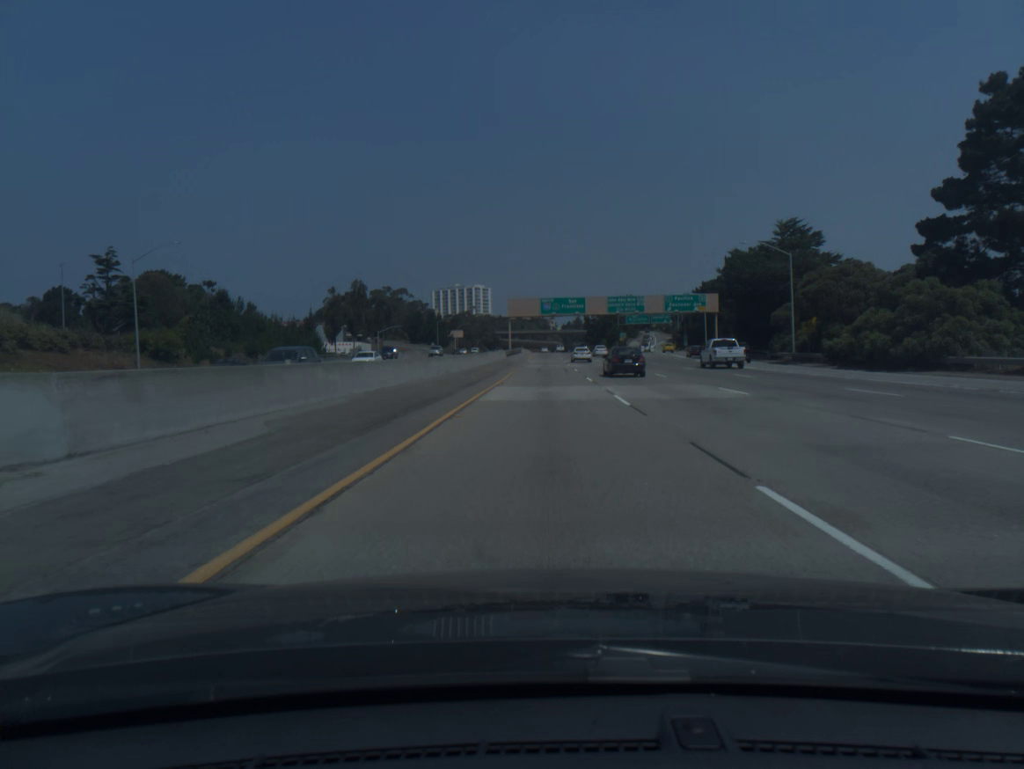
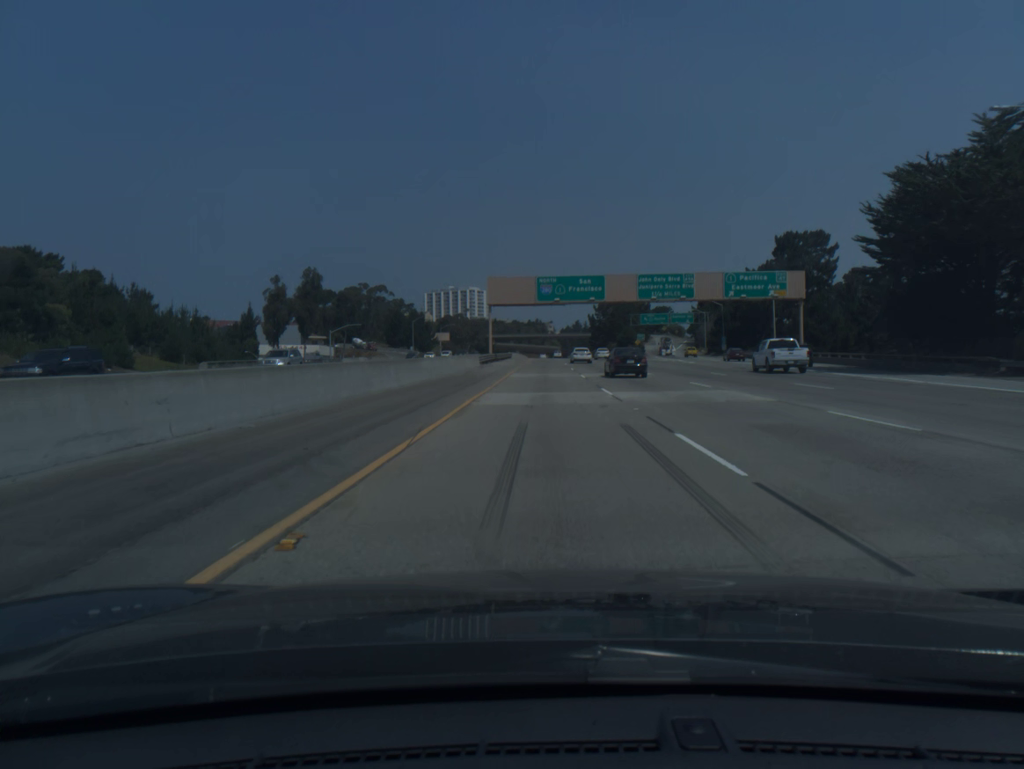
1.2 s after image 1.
(0.0, +39.1) m; 0°
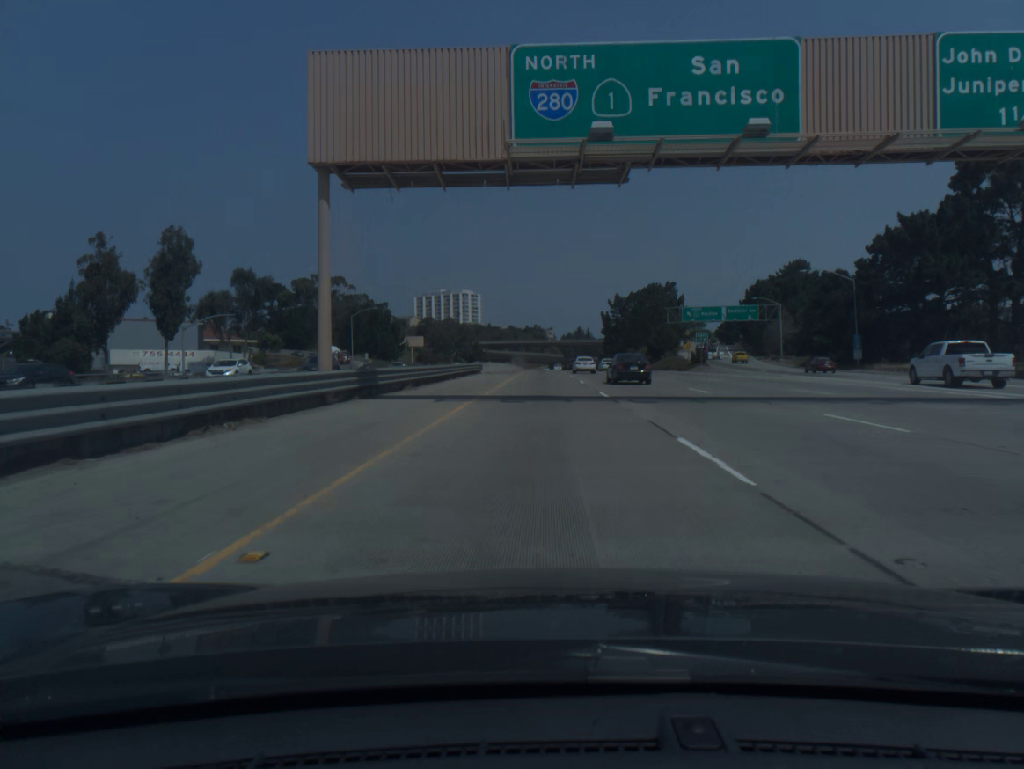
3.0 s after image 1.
(+0.1, +58.6) m; 0°
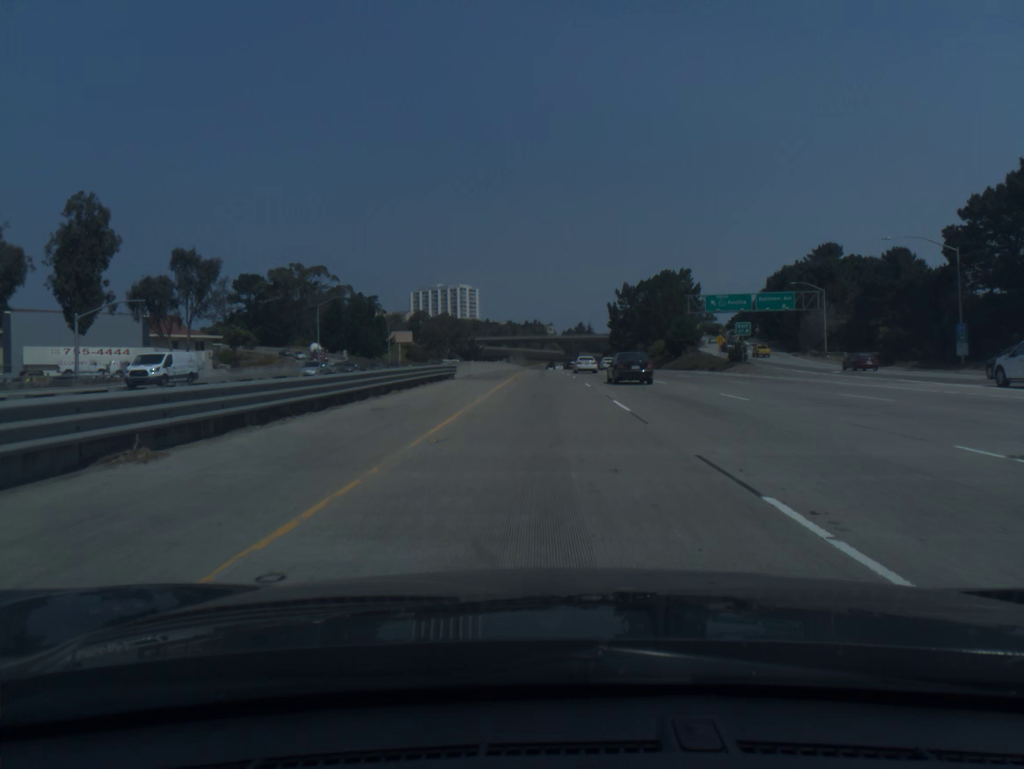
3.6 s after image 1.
(0.0, +19.5) m; 0°
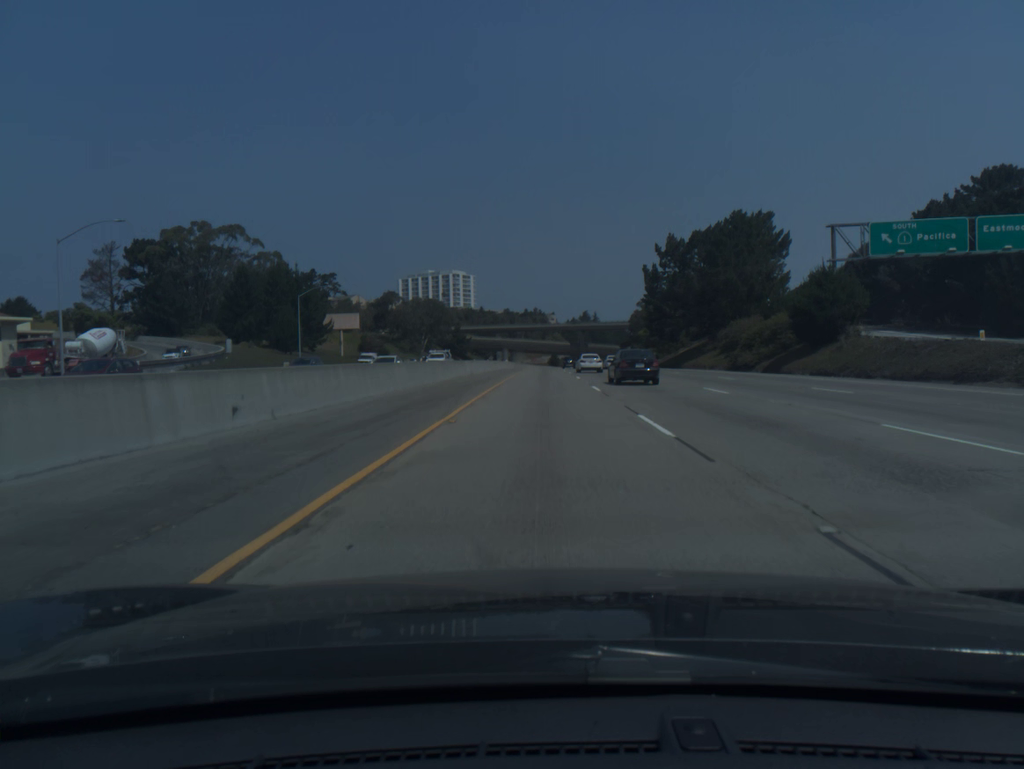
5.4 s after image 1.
(0.0, +58.4) m; 0°
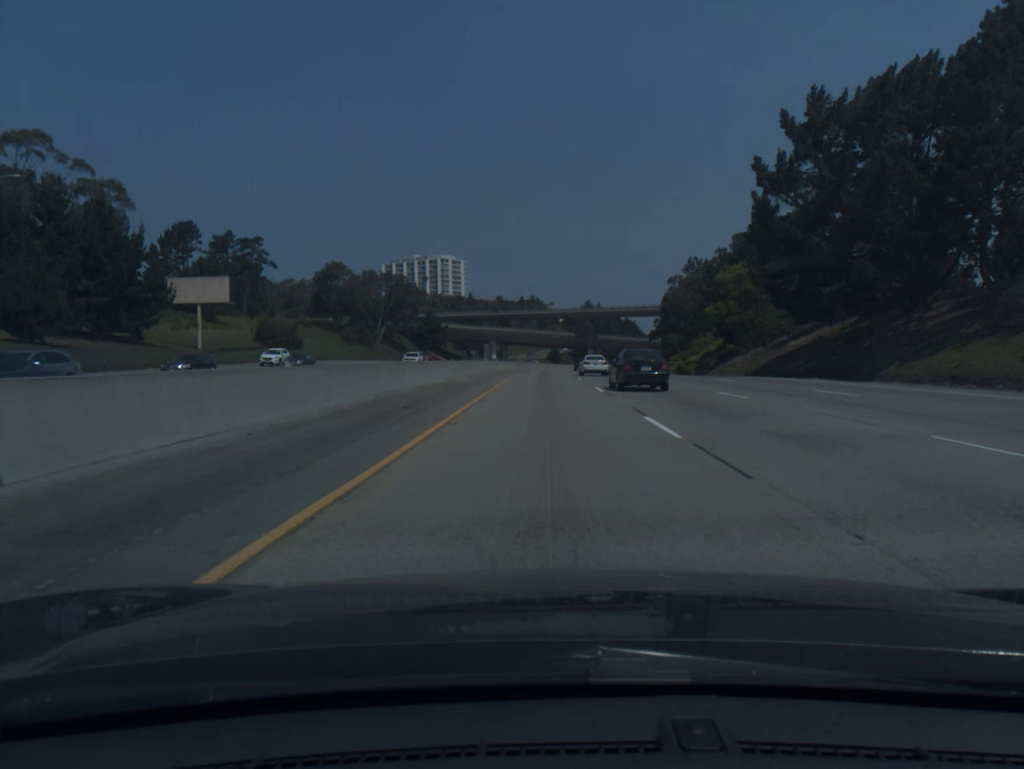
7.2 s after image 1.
(-0.1, +58.7) m; 0°
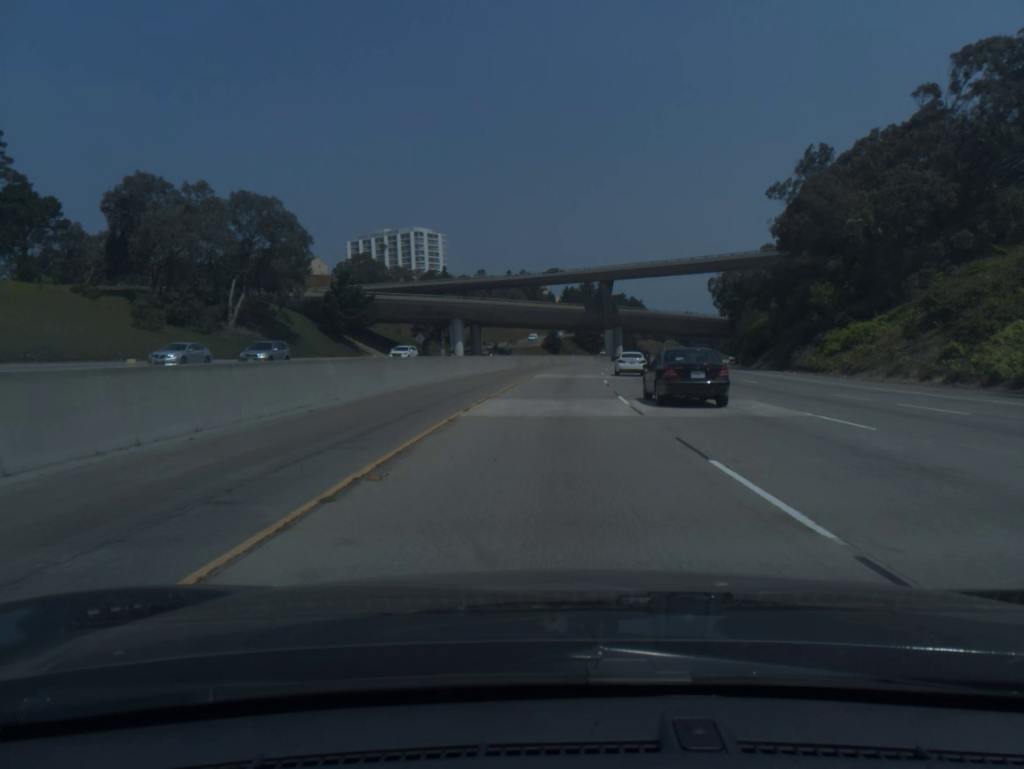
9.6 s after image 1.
(+0.1, +78.8) m; 0°
